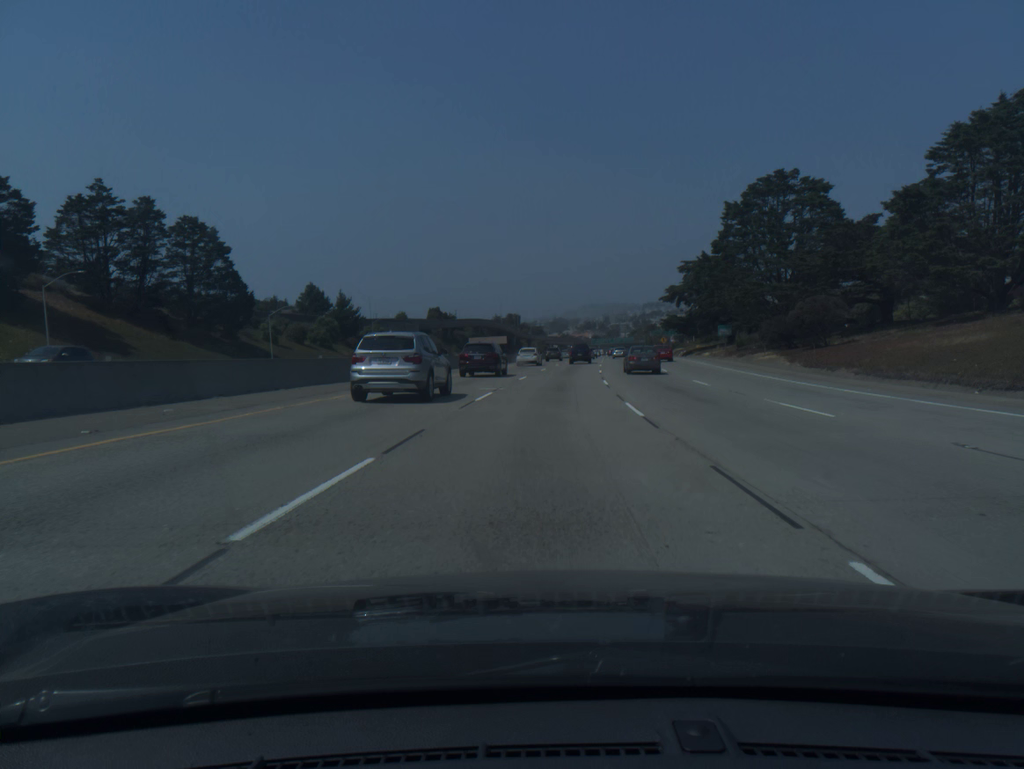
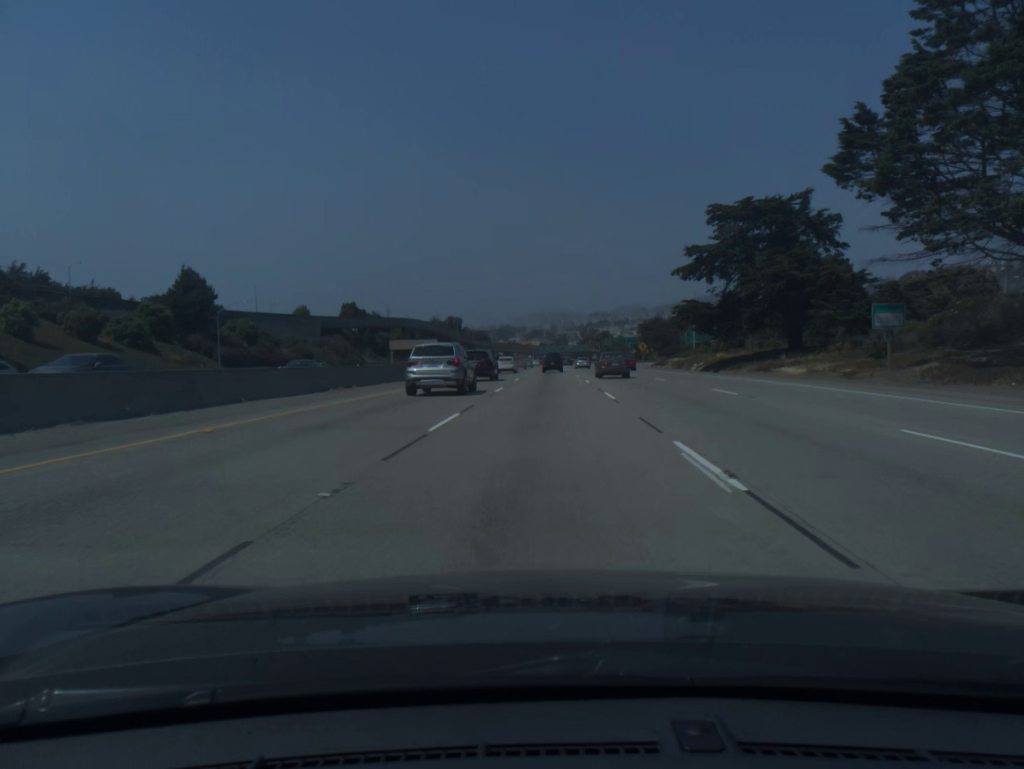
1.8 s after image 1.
(+1.9, +50.6) m; +4°
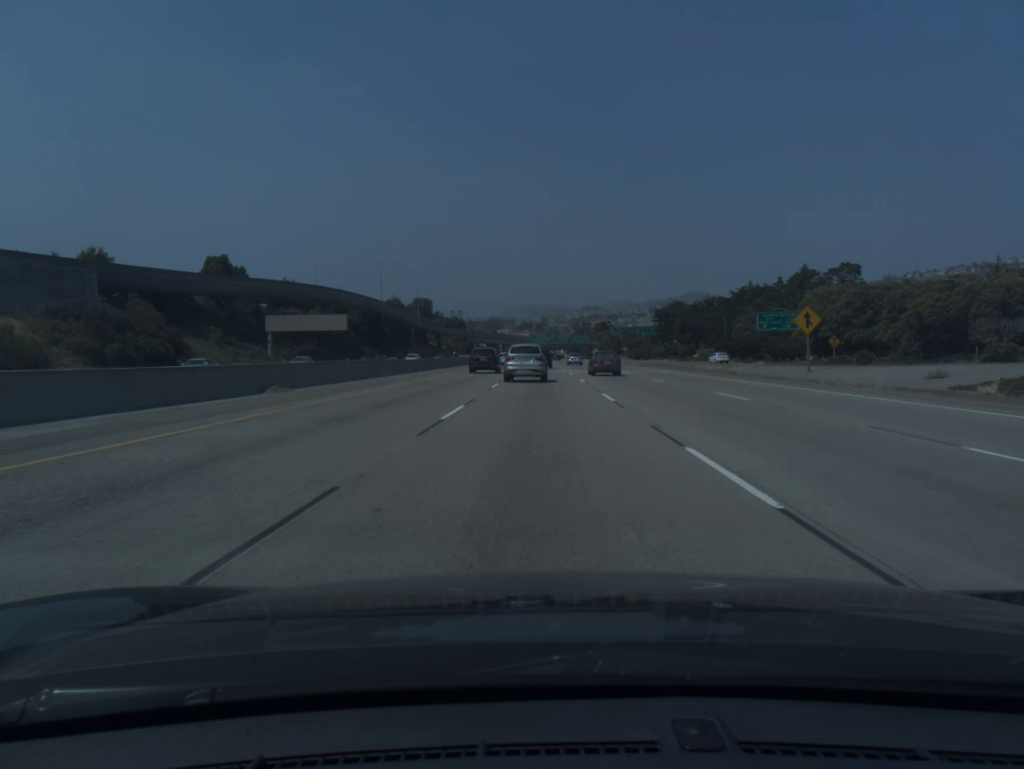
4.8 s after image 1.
(+1.0, +86.3) m; +1°
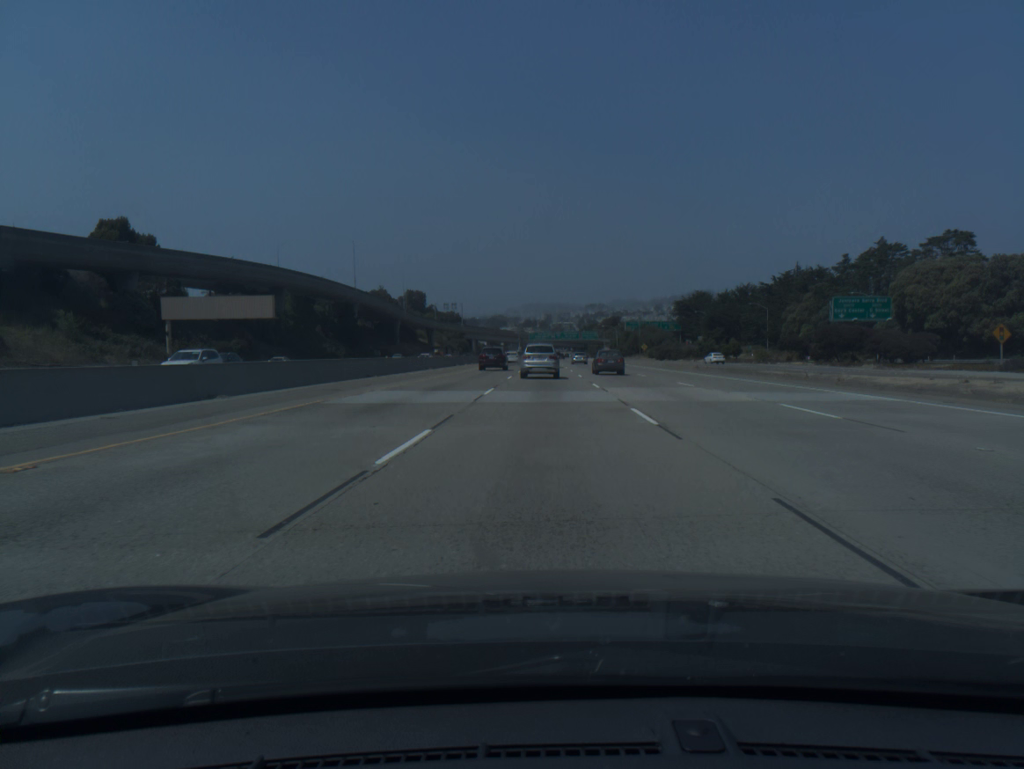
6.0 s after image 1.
(-0.1, +35.2) m; 0°
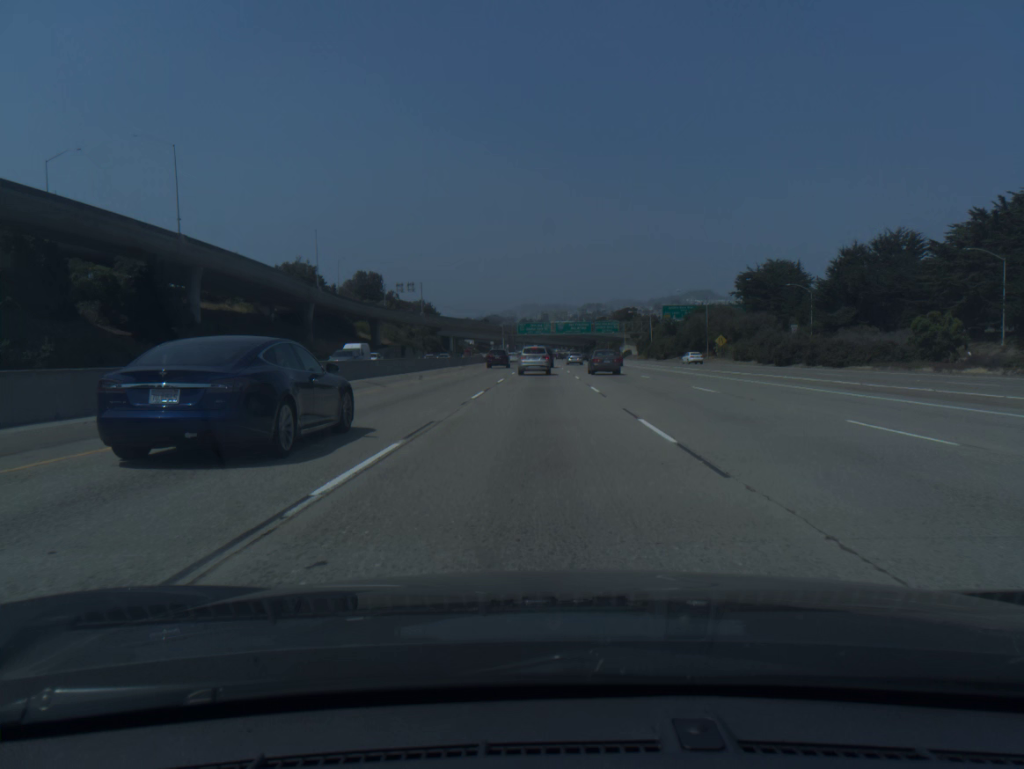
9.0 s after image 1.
(+0.3, +88.6) m; 0°
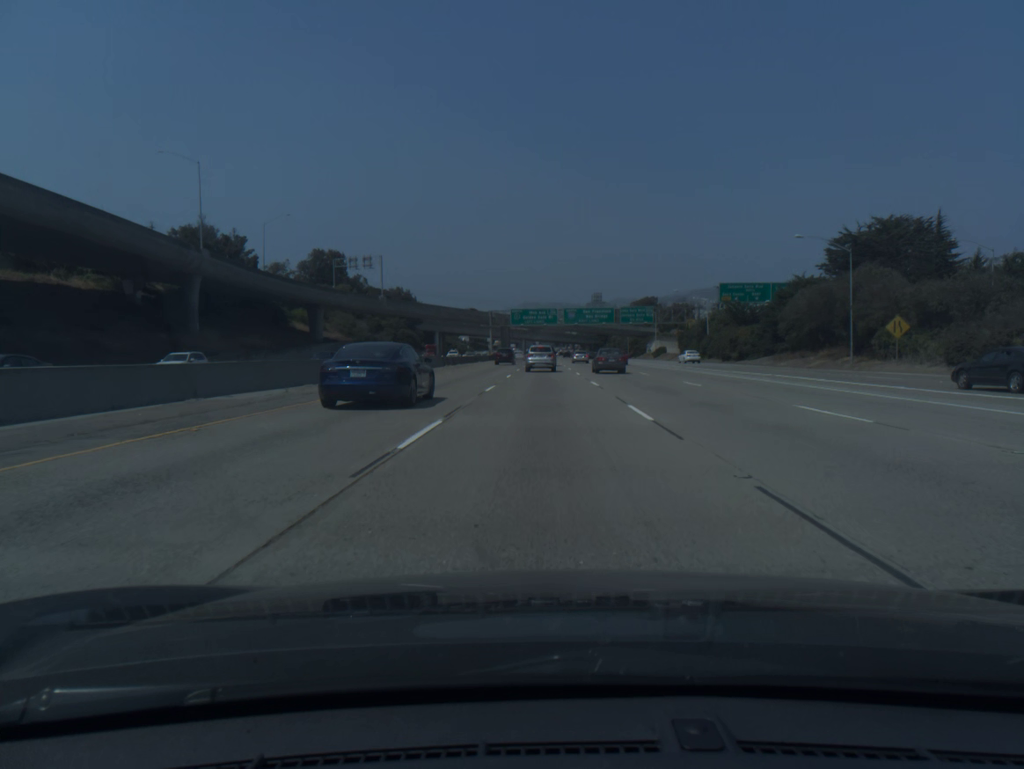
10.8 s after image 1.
(-0.2, +53.5) m; 0°
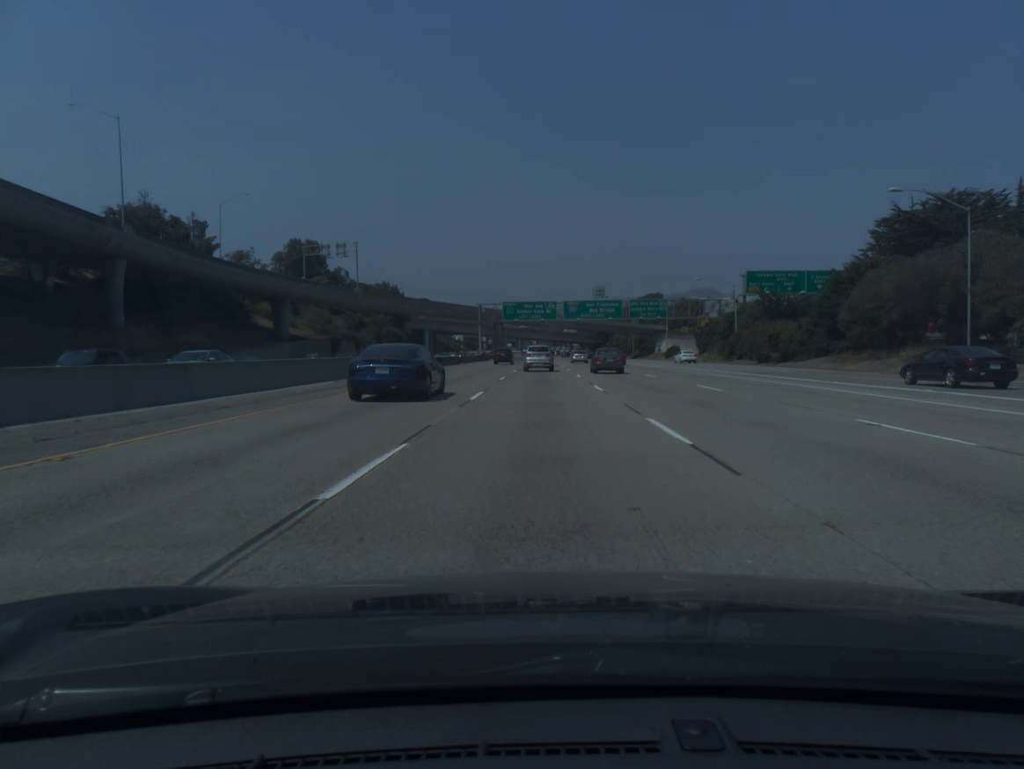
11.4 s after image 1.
(0.0, +17.9) m; 0°
